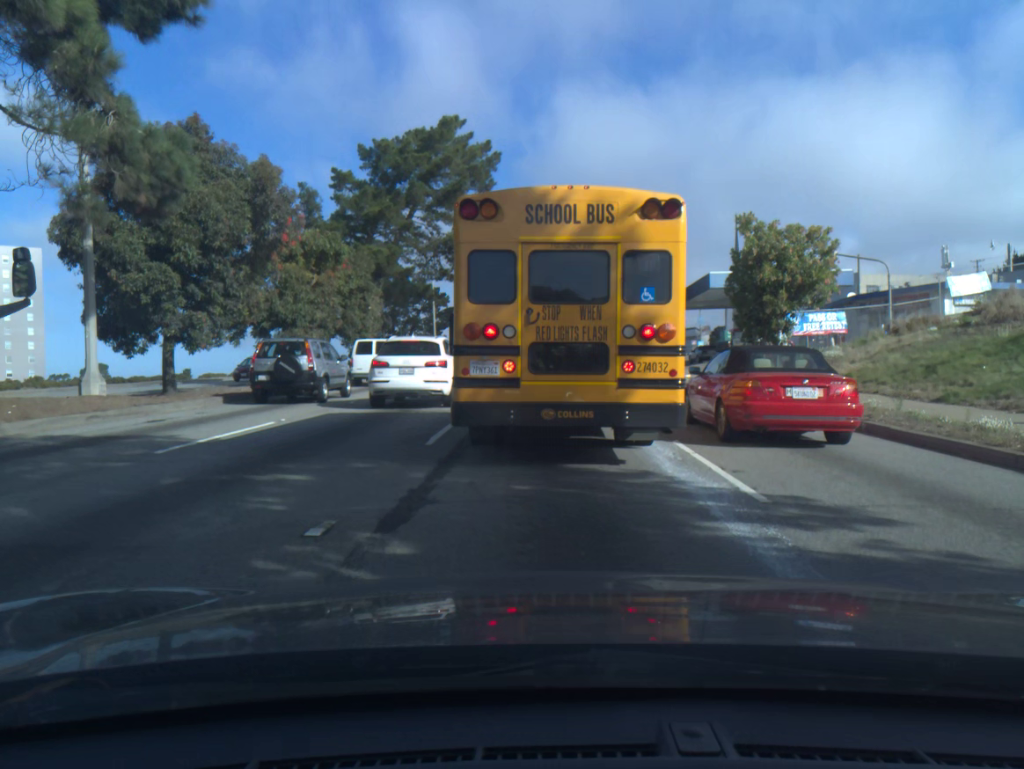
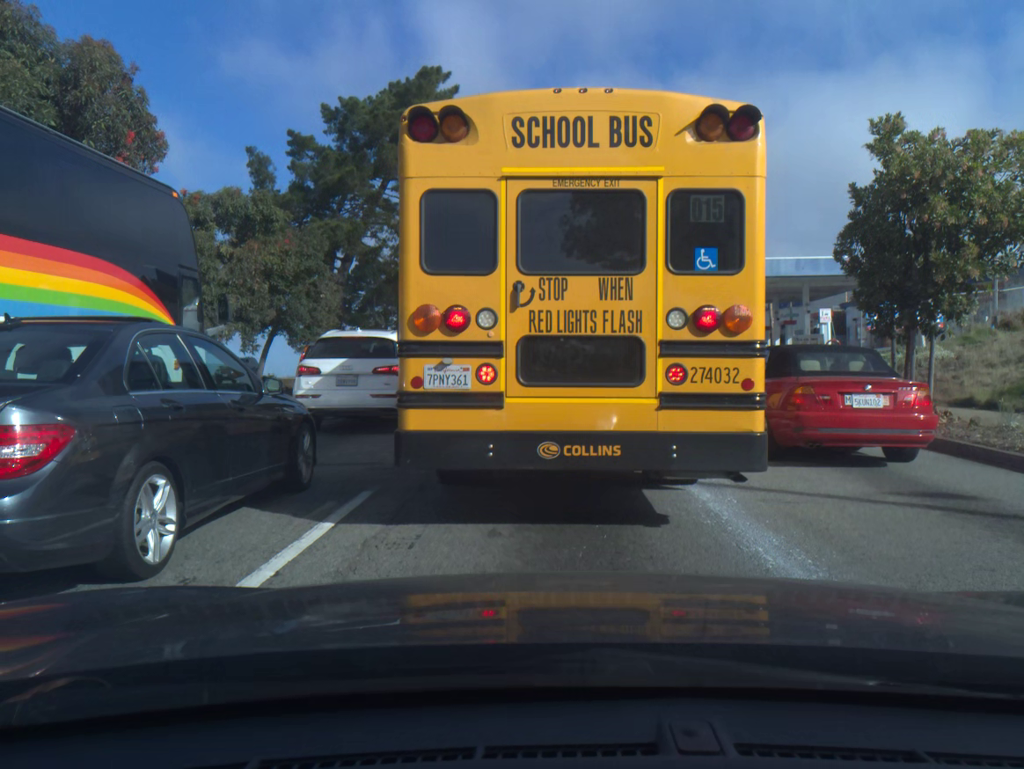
(0.0, +8.3) m; 0°
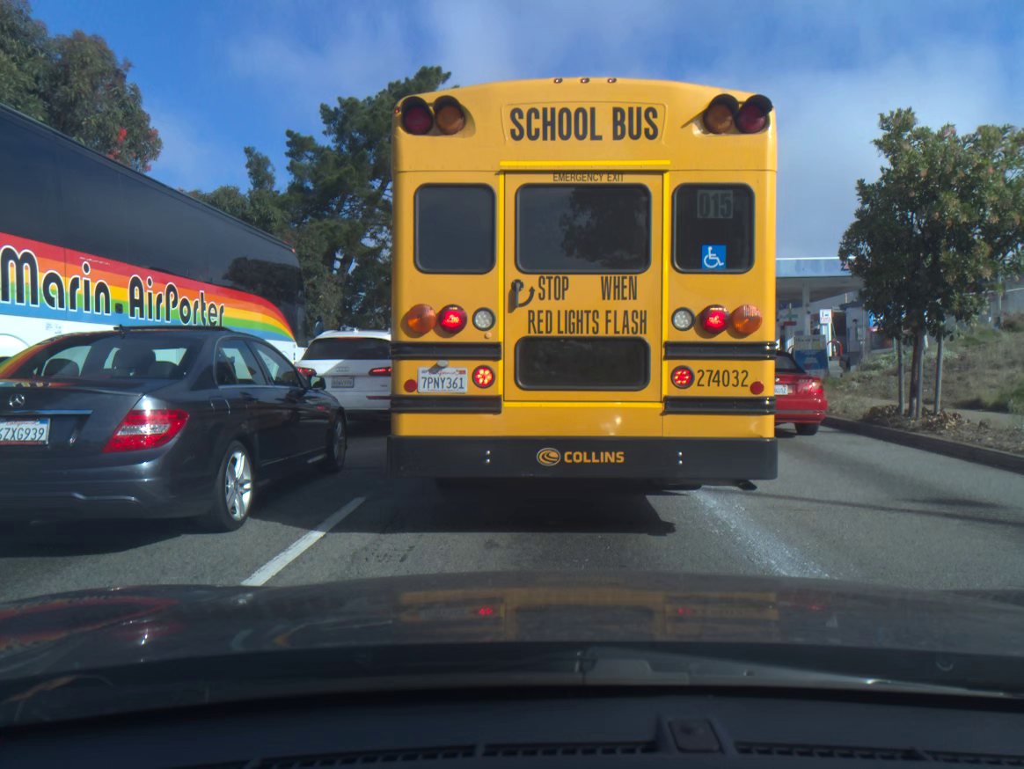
(0.0, +0.3) m; 0°
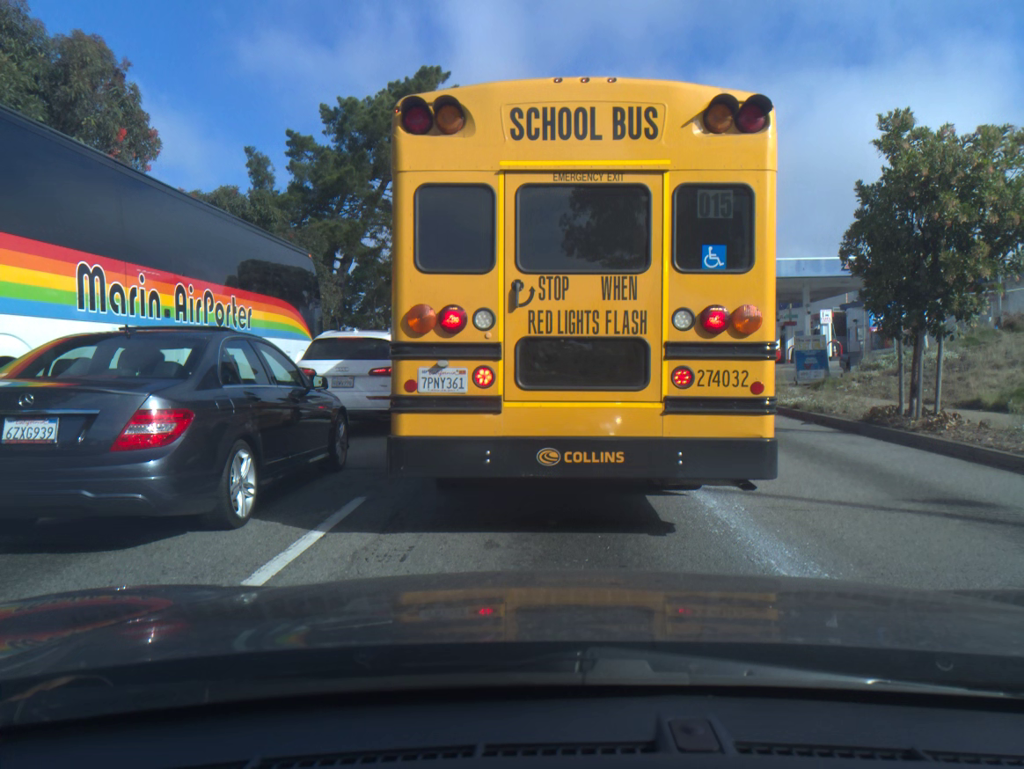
(0.0, 0.0) m; 0°
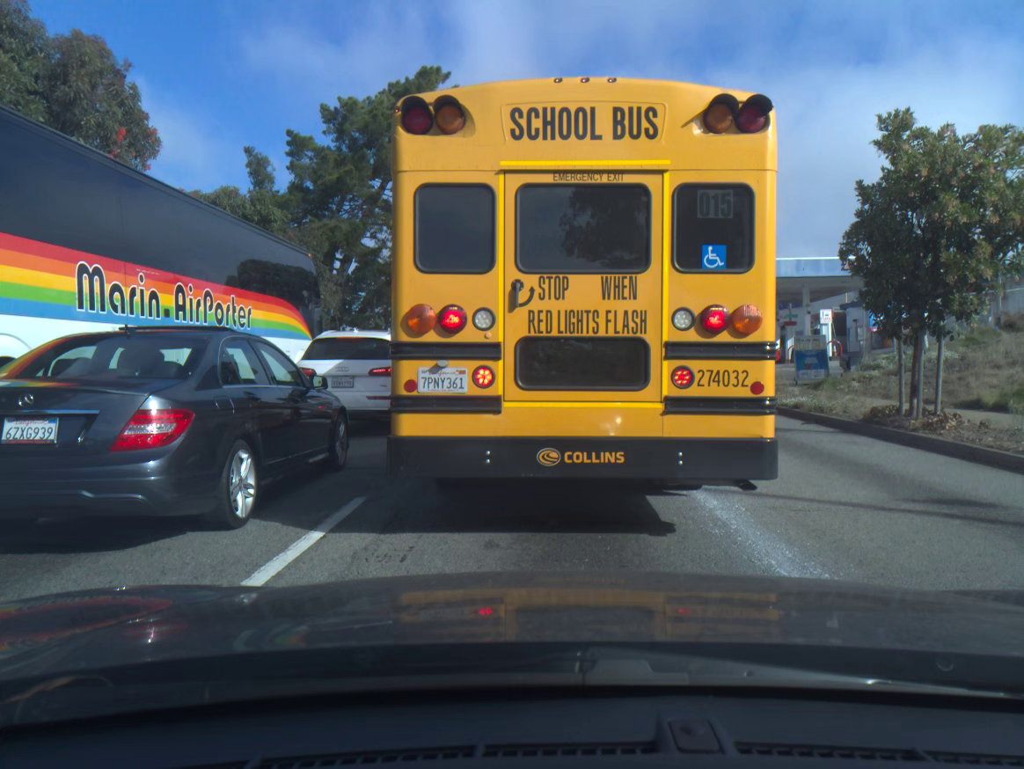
(0.0, 0.0) m; 0°
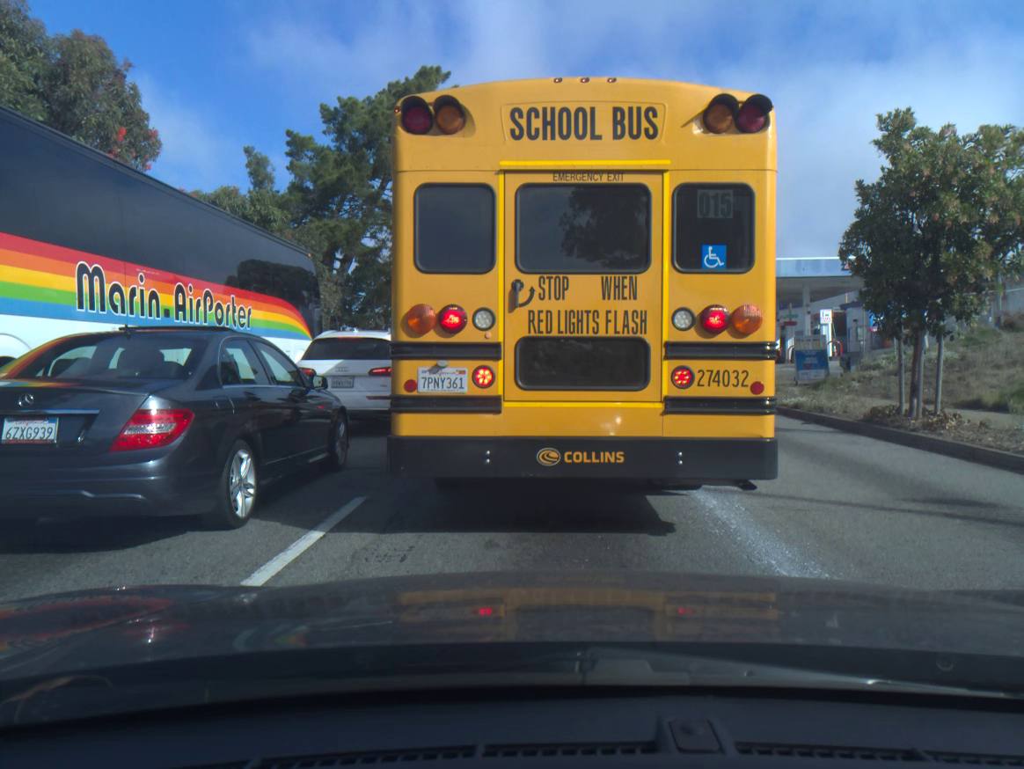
(0.0, 0.0) m; 0°
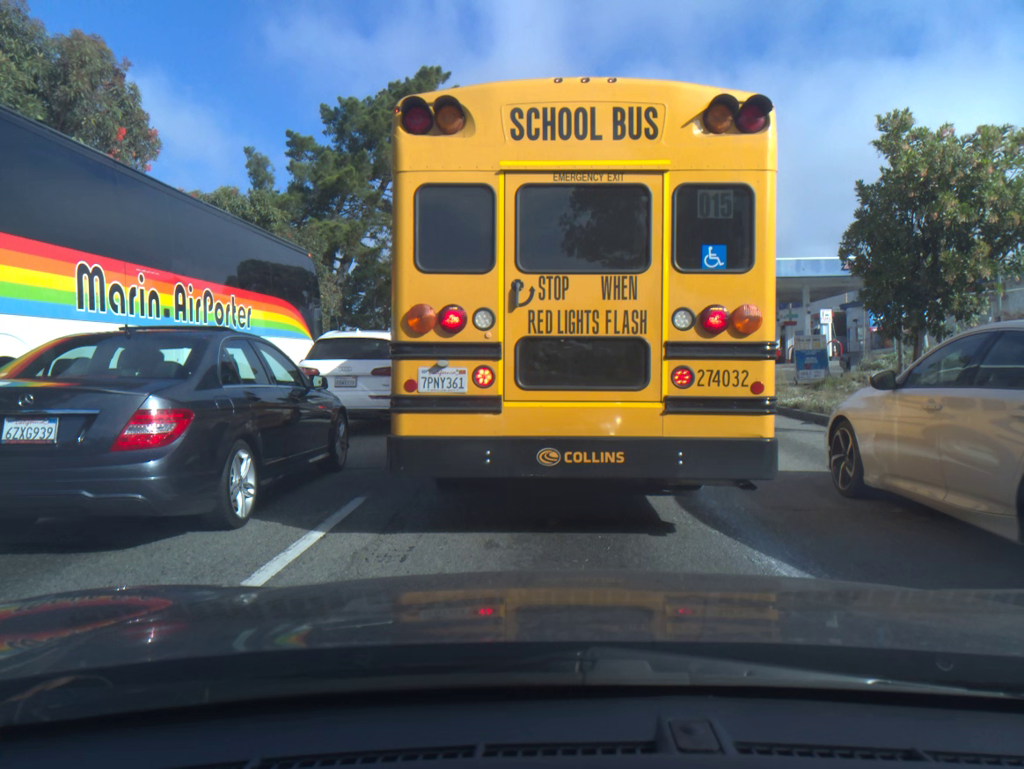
(+0.1, 0.0) m; 0°
